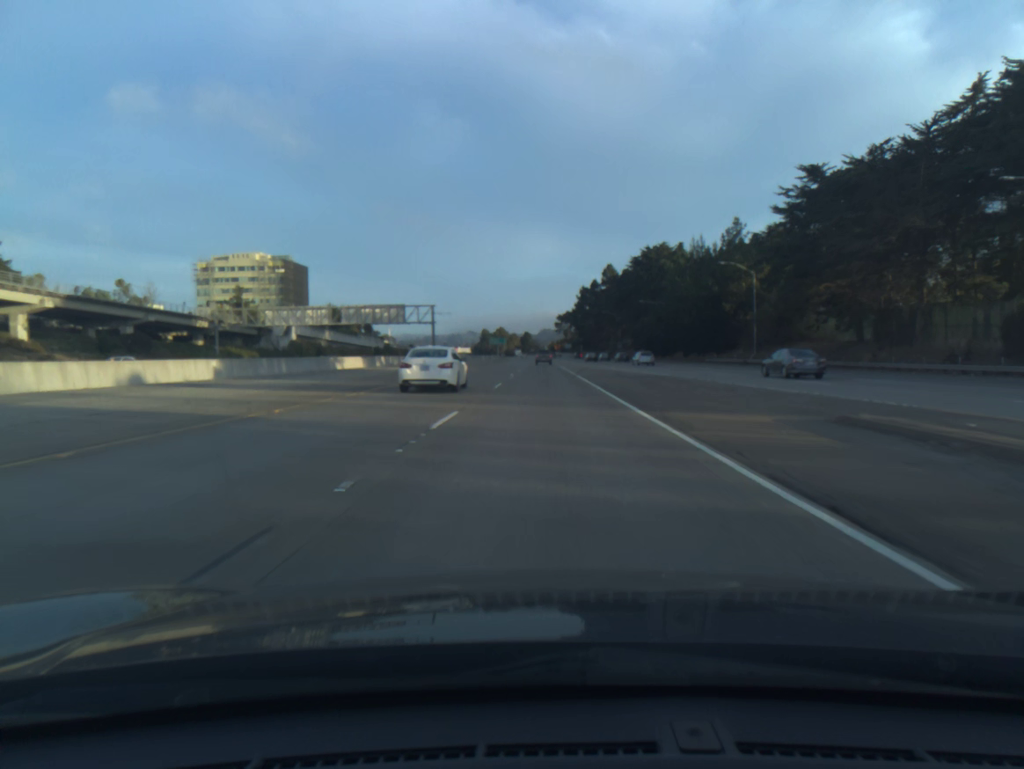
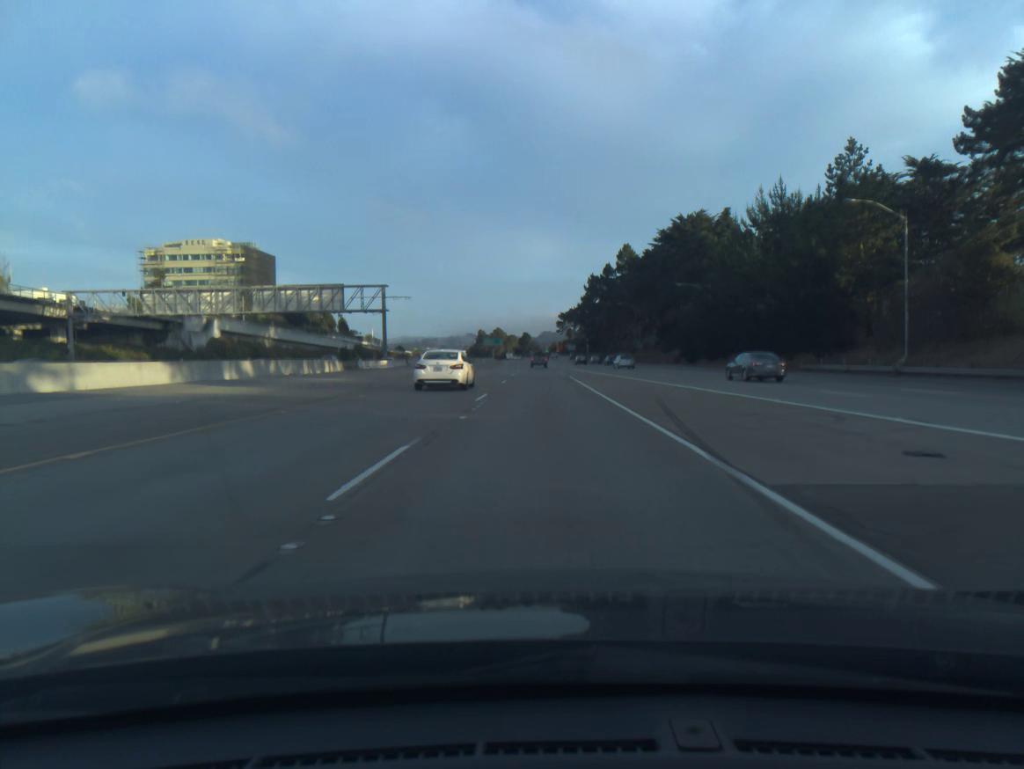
(0.0, +36.6) m; 0°
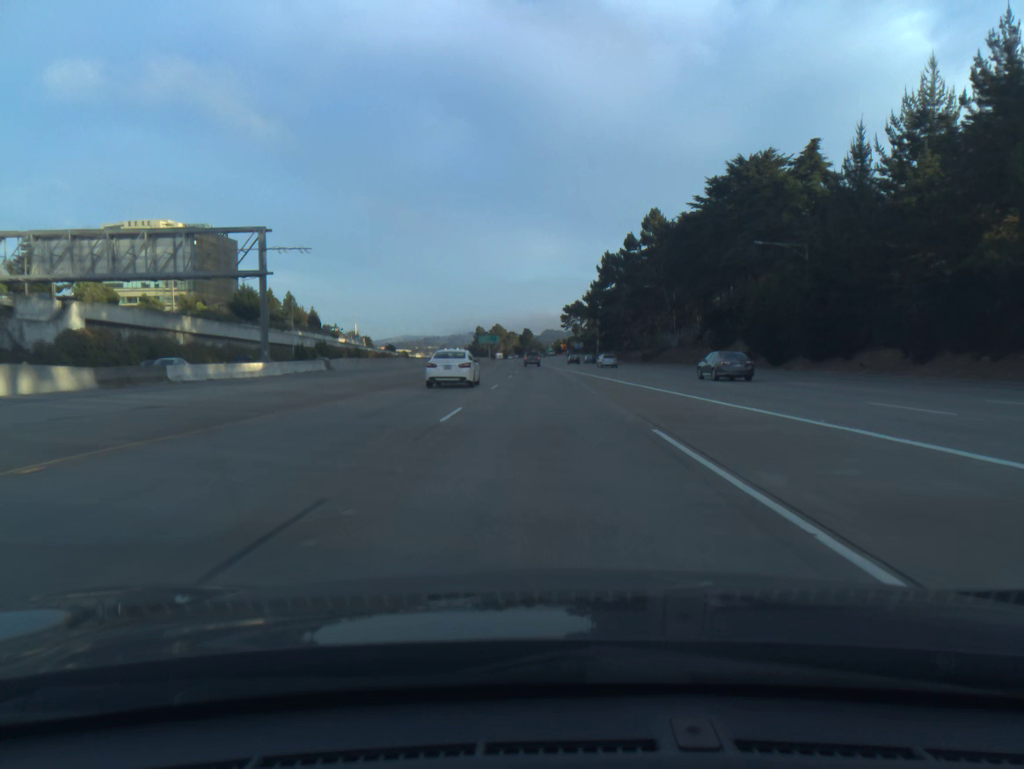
(0.0, +36.6) m; 0°
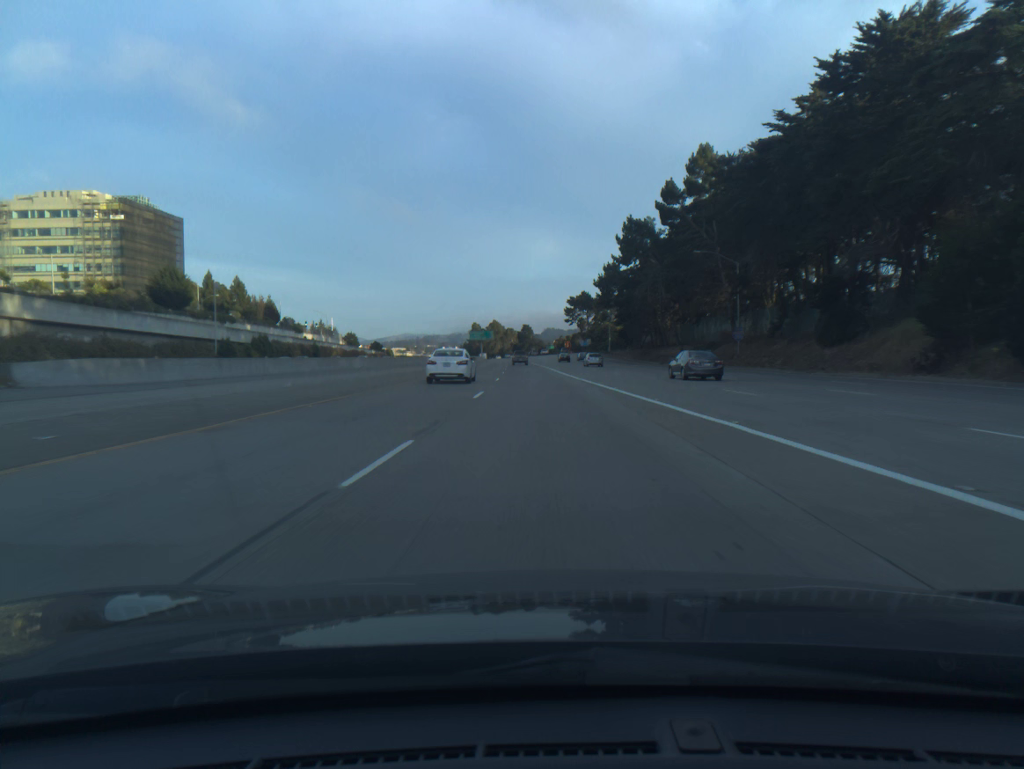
(-0.1, +36.6) m; 0°
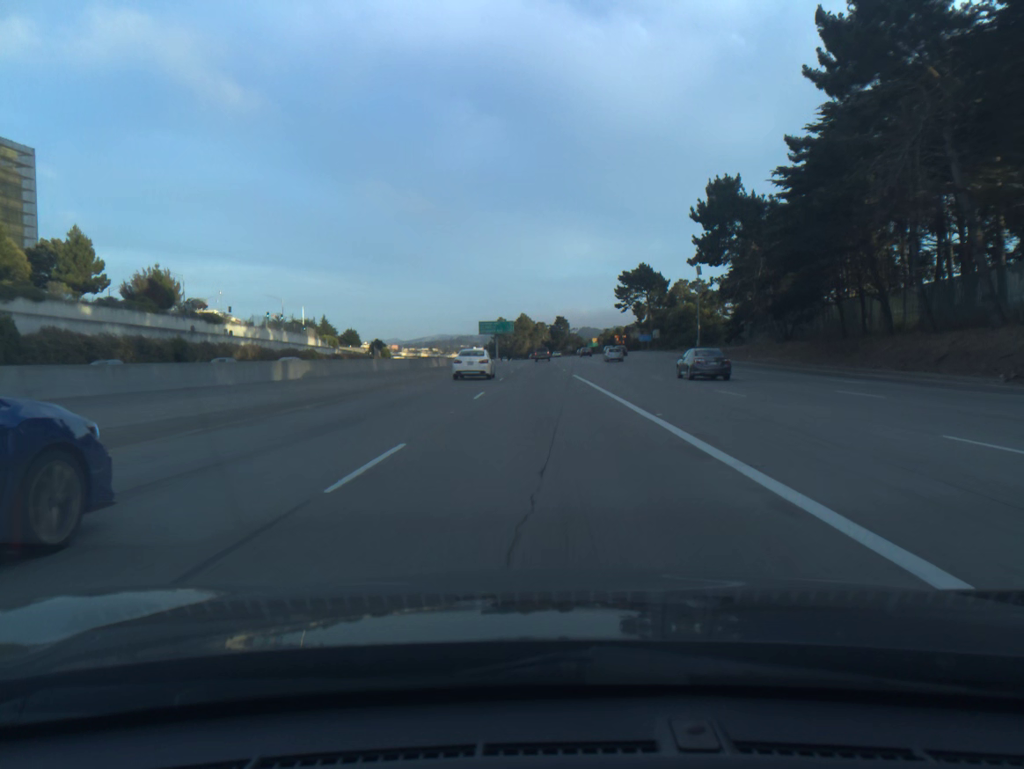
(-1.3, +73.2) m; -2°
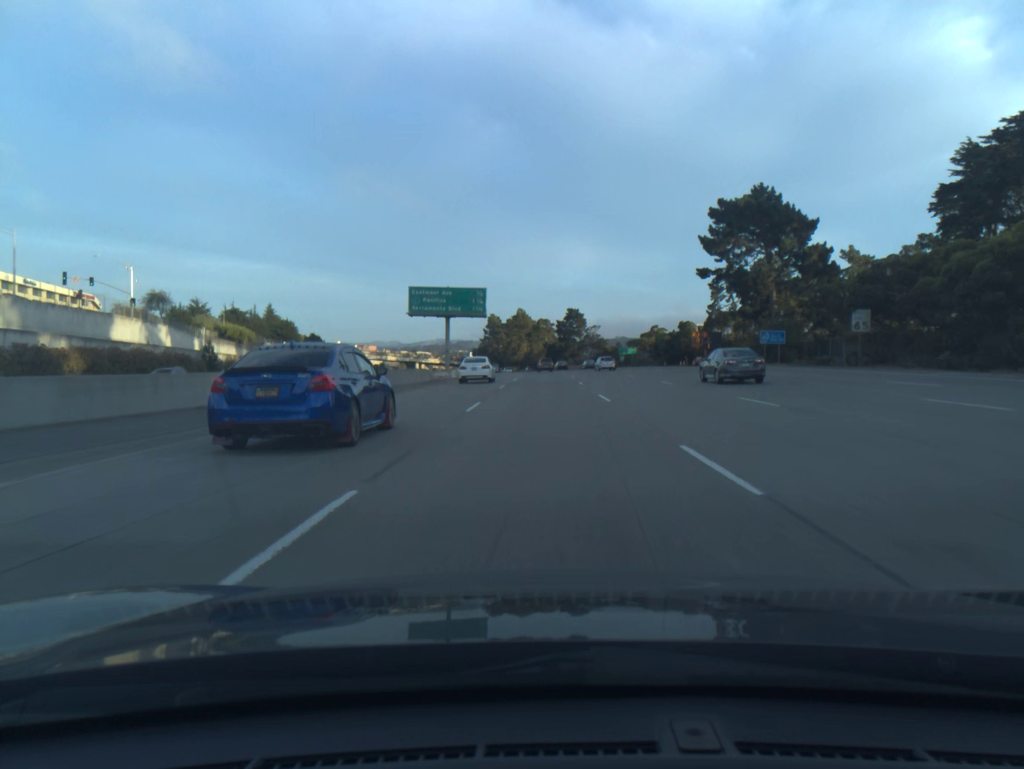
(-0.5, +91.5) m; 0°
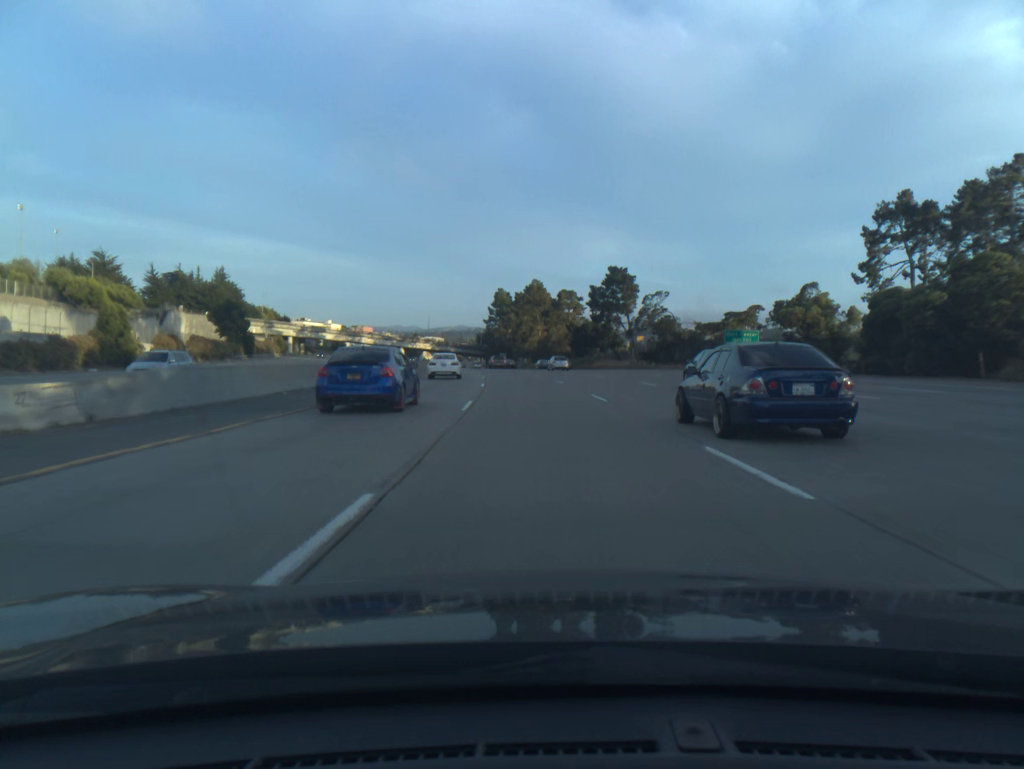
(-0.3, +73.1) m; -1°
